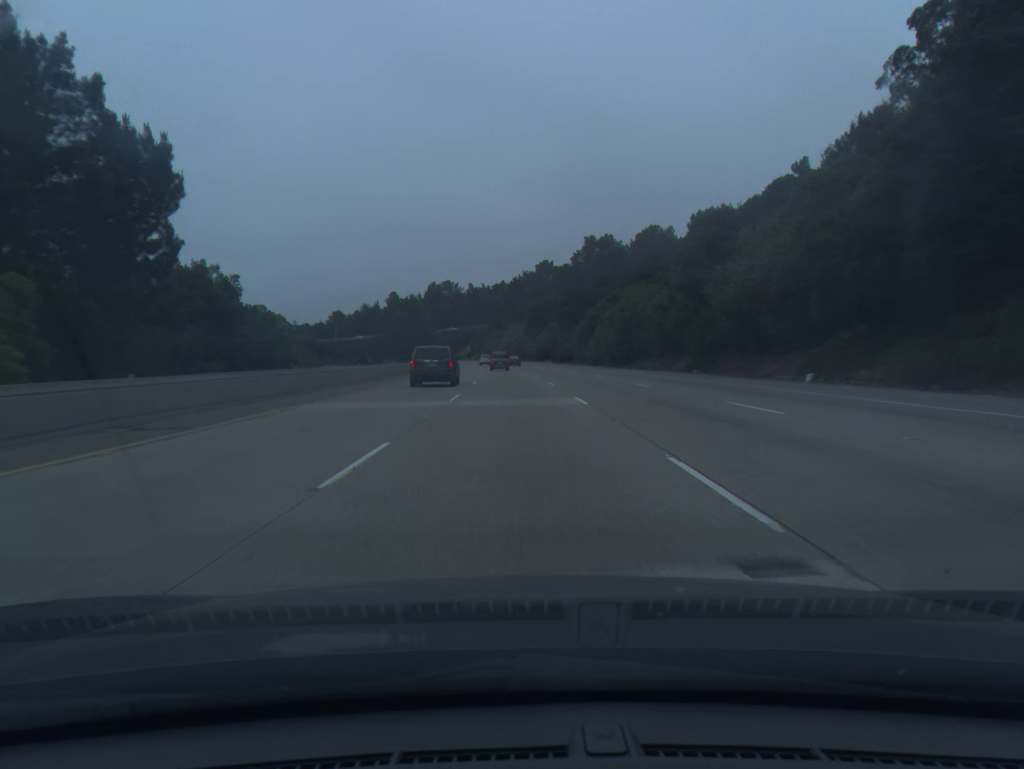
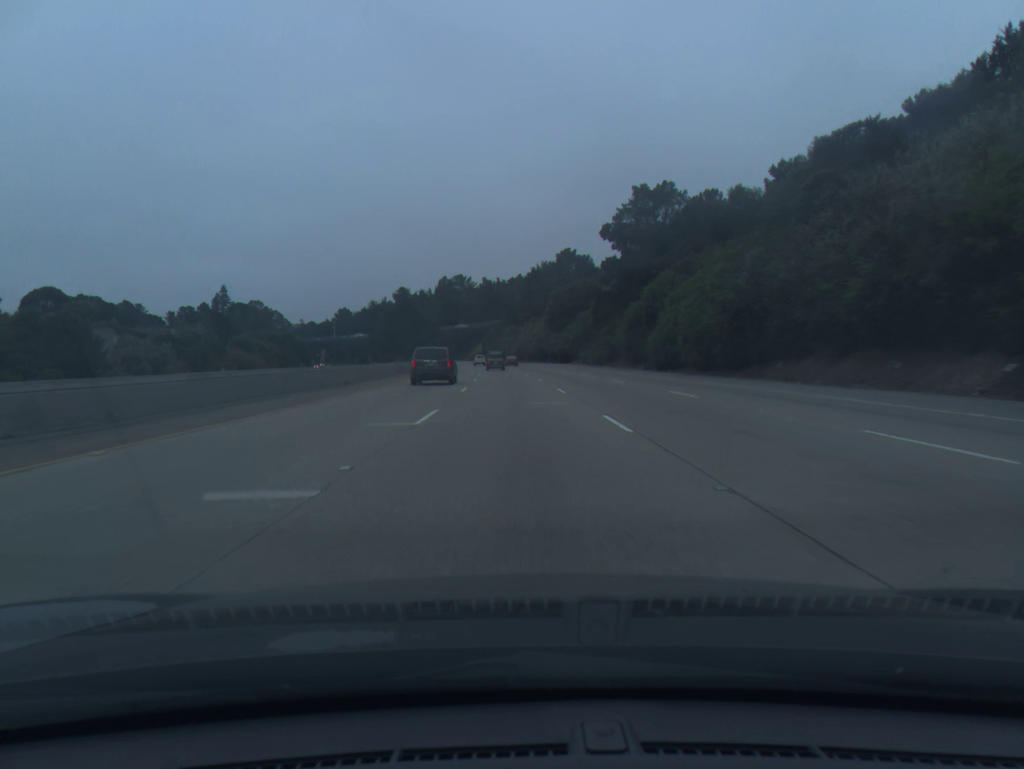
(-0.5, +37.1) m; -1°
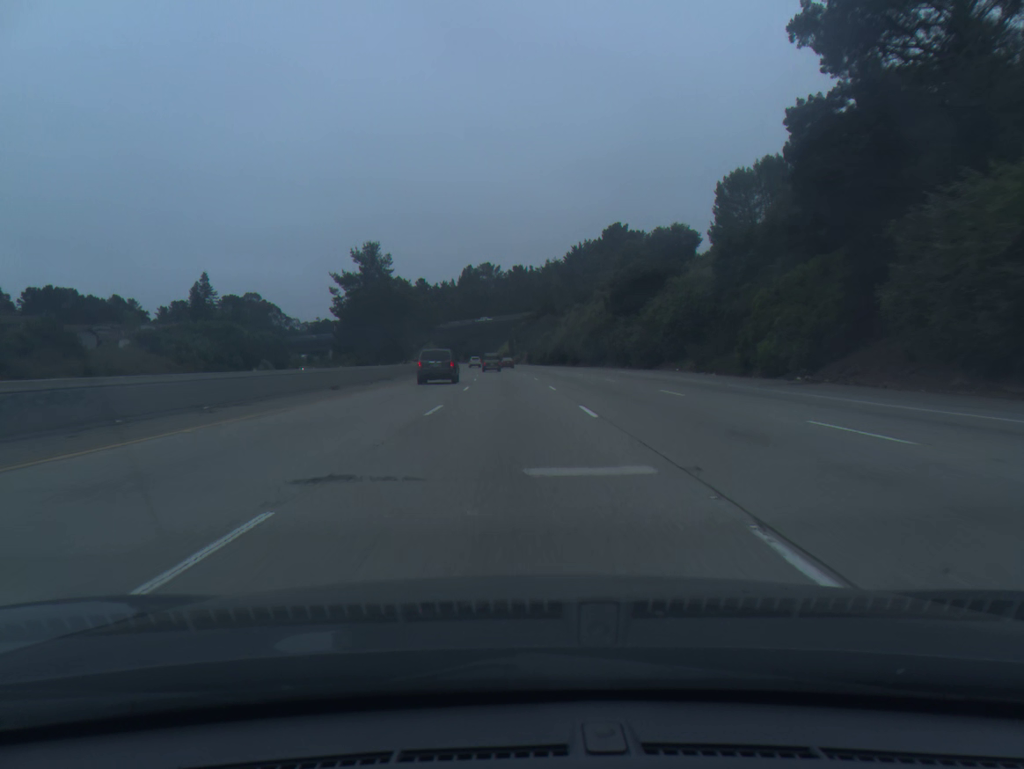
(-1.0, +55.6) m; -3°
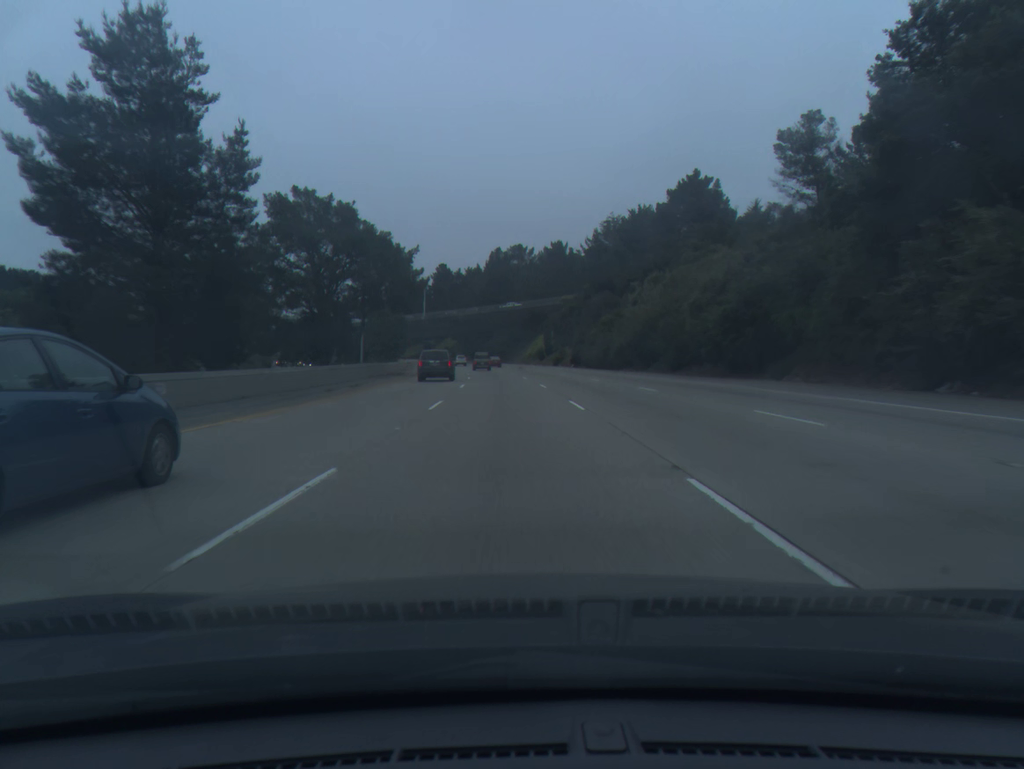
(-1.1, +55.7) m; -2°
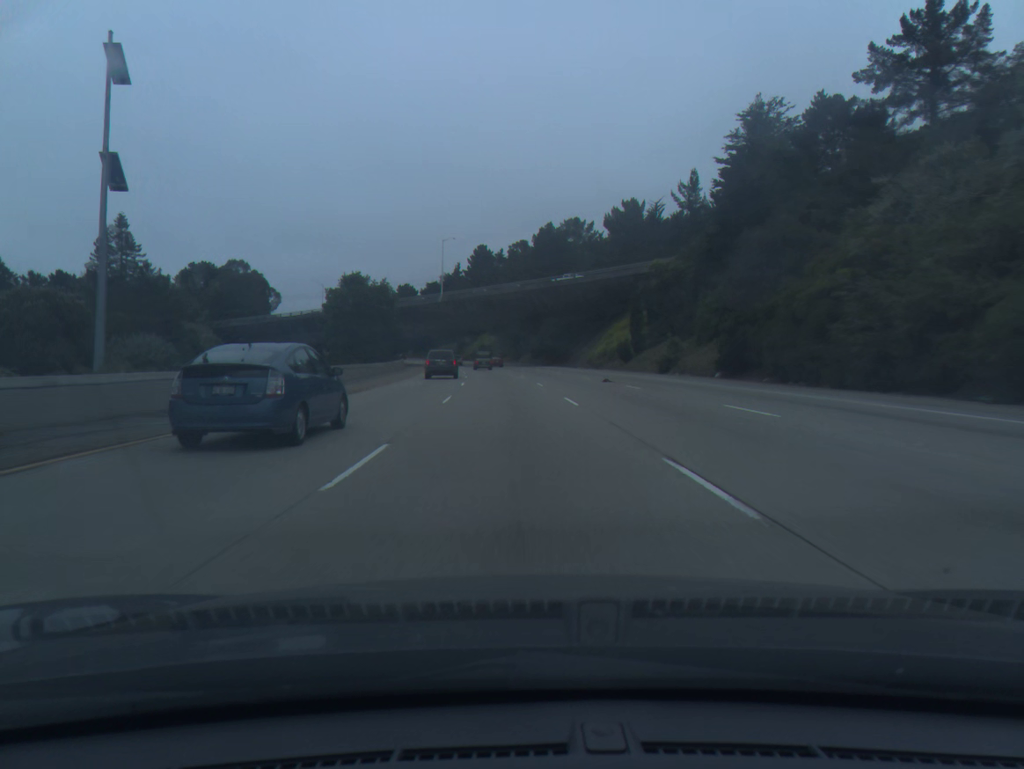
(-1.8, +55.8) m; -3°
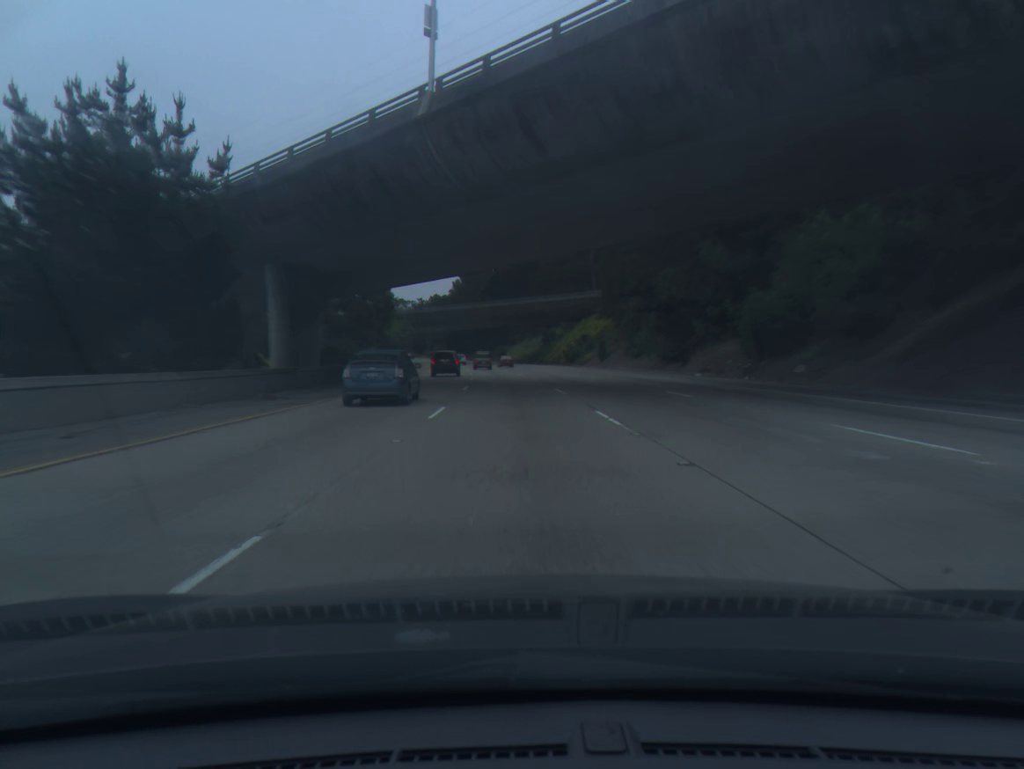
(-5.5, +93.0) m; -7°
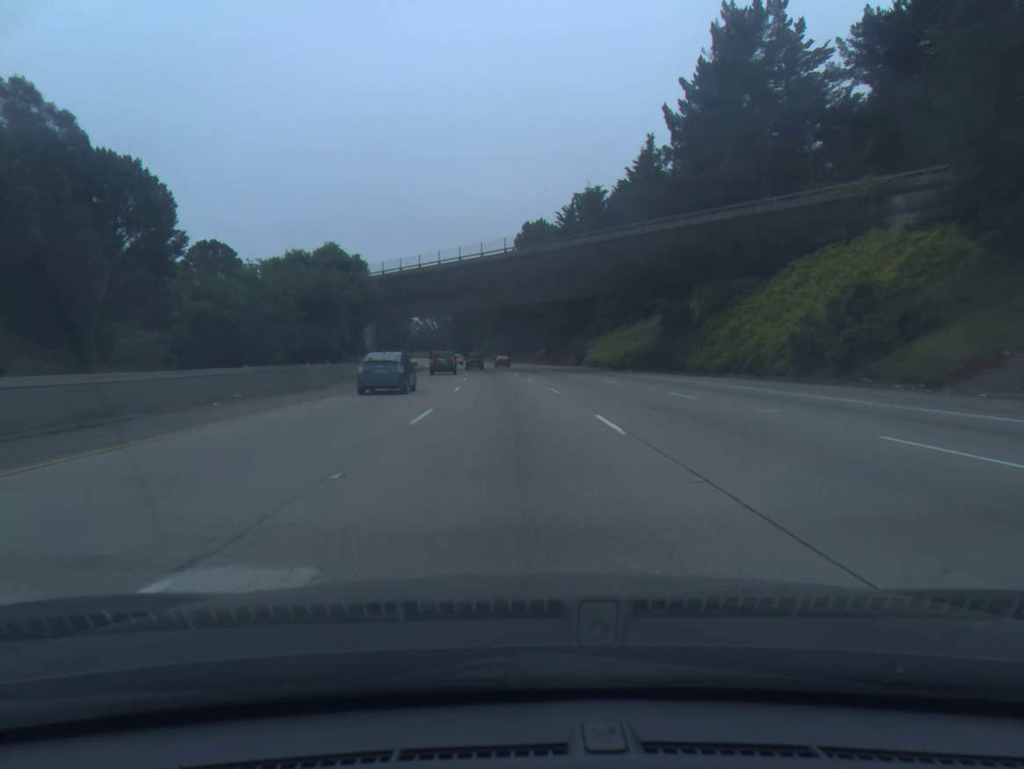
(-2.9, +74.8) m; -5°
